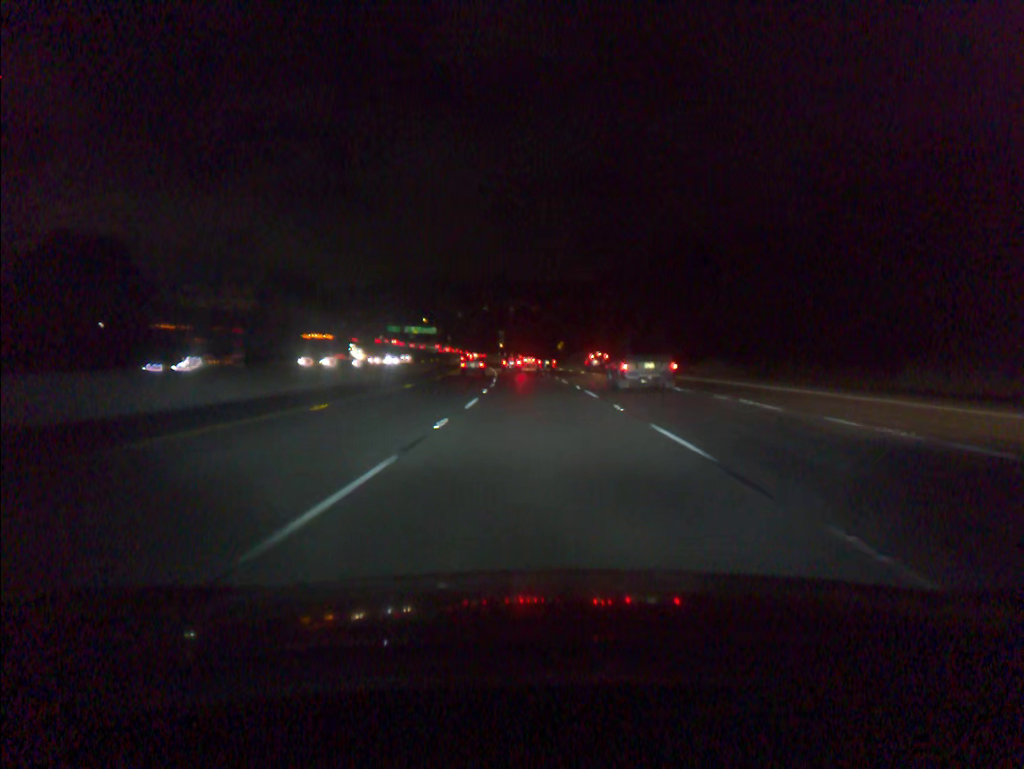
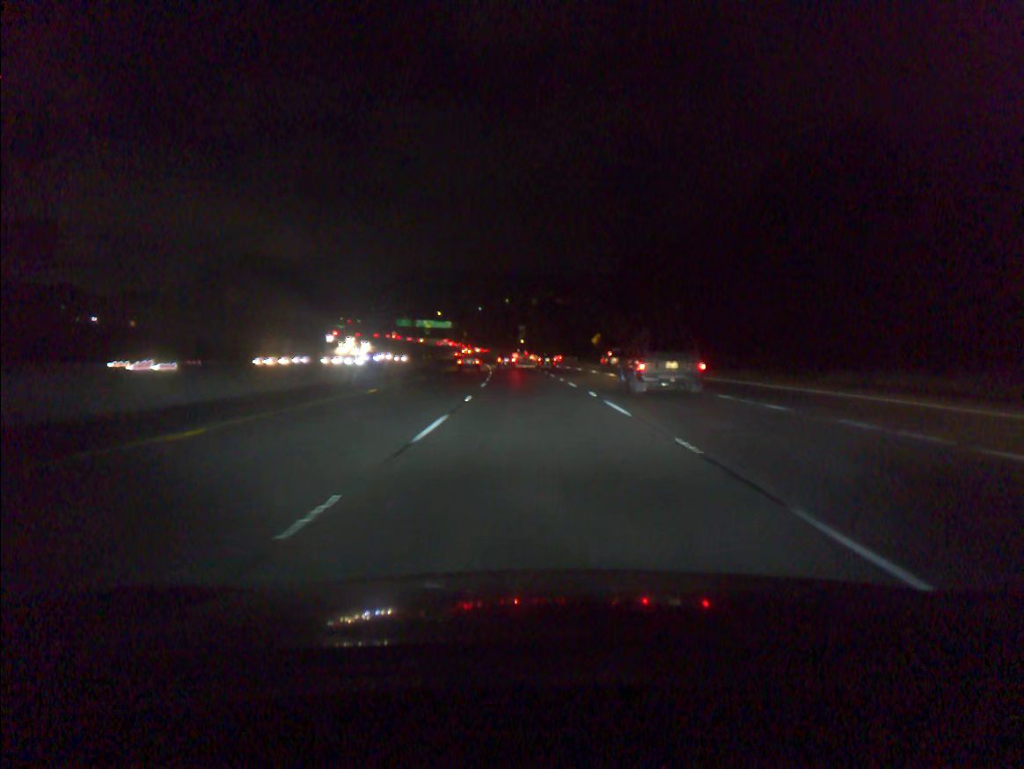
(-0.5, +36.5) m; -2°
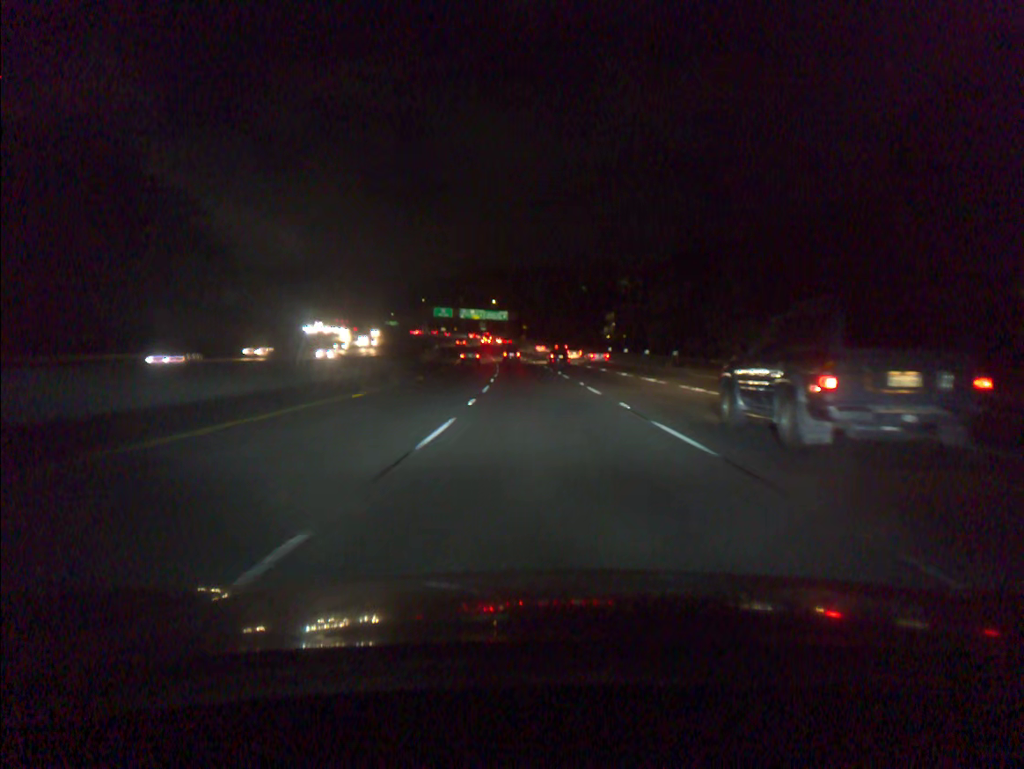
(-4.5, +91.3) m; -5°
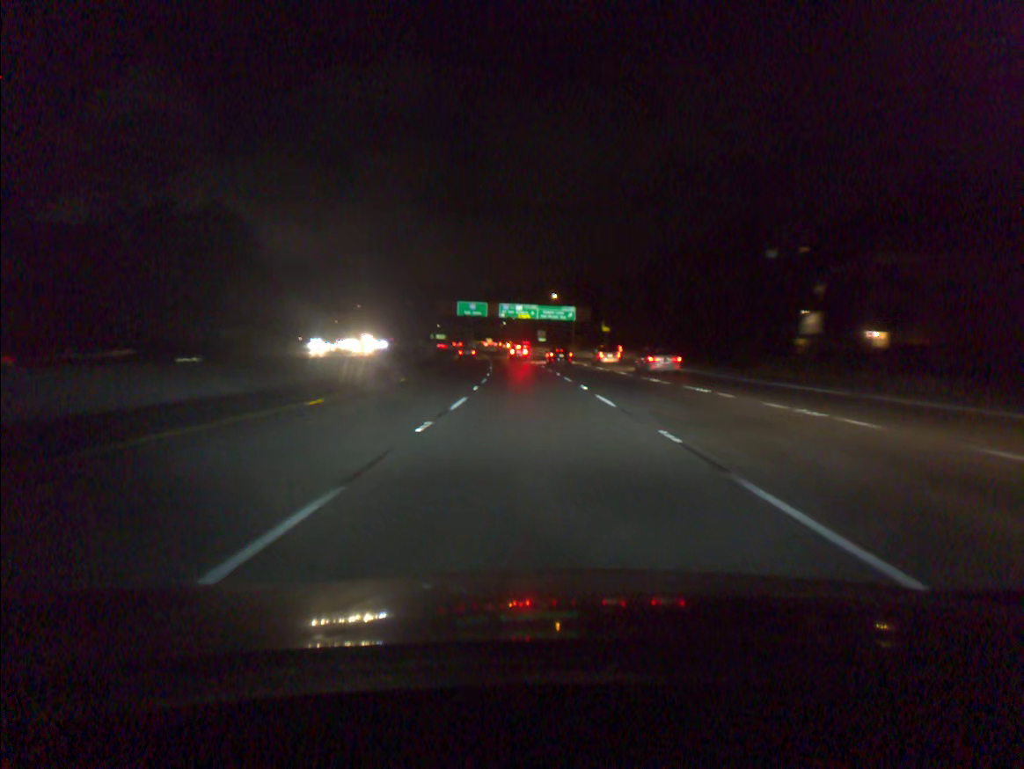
(-3.7, +91.3) m; -5°
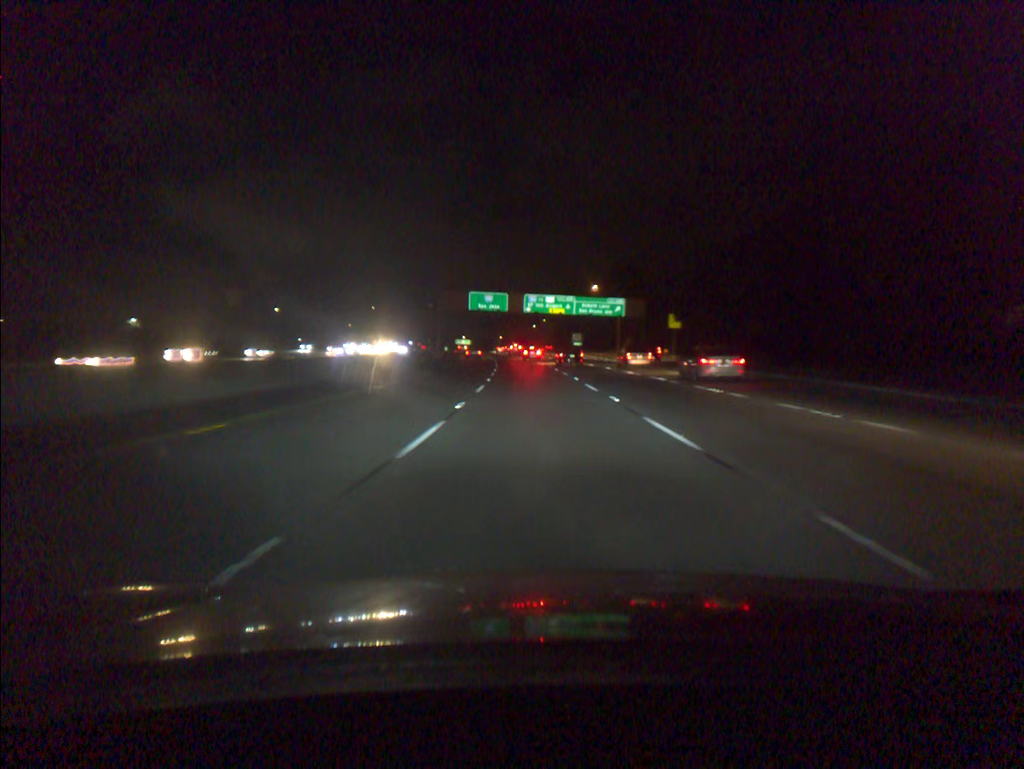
(-0.8, +36.3) m; -2°
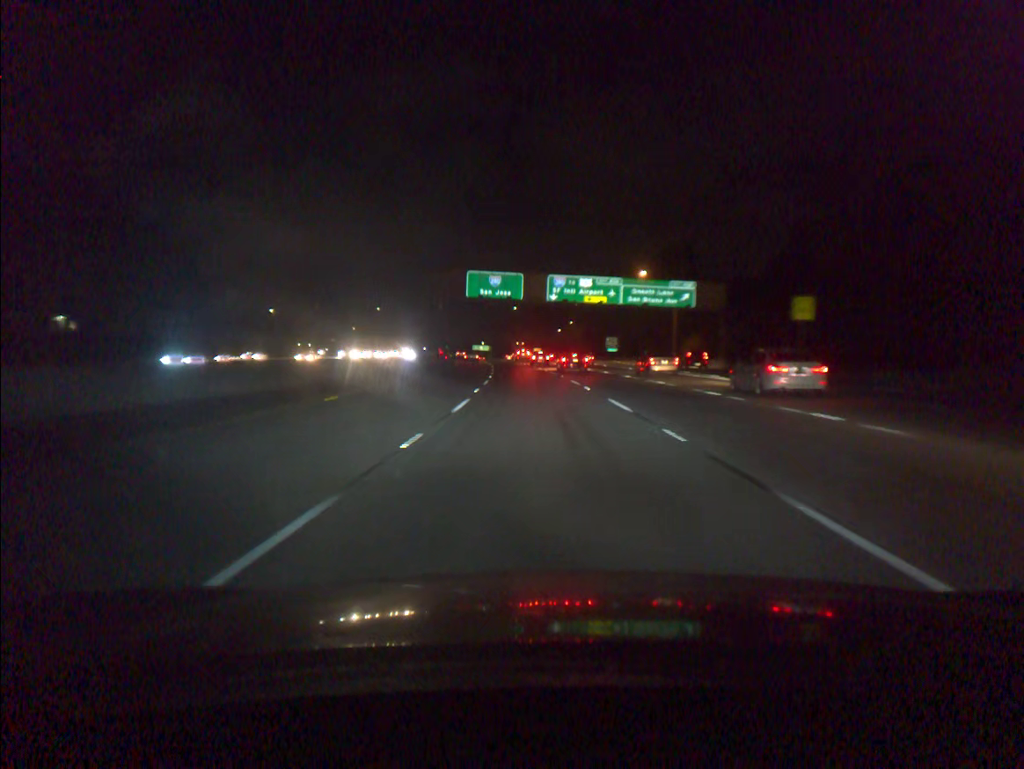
(-0.6, +35.9) m; -2°
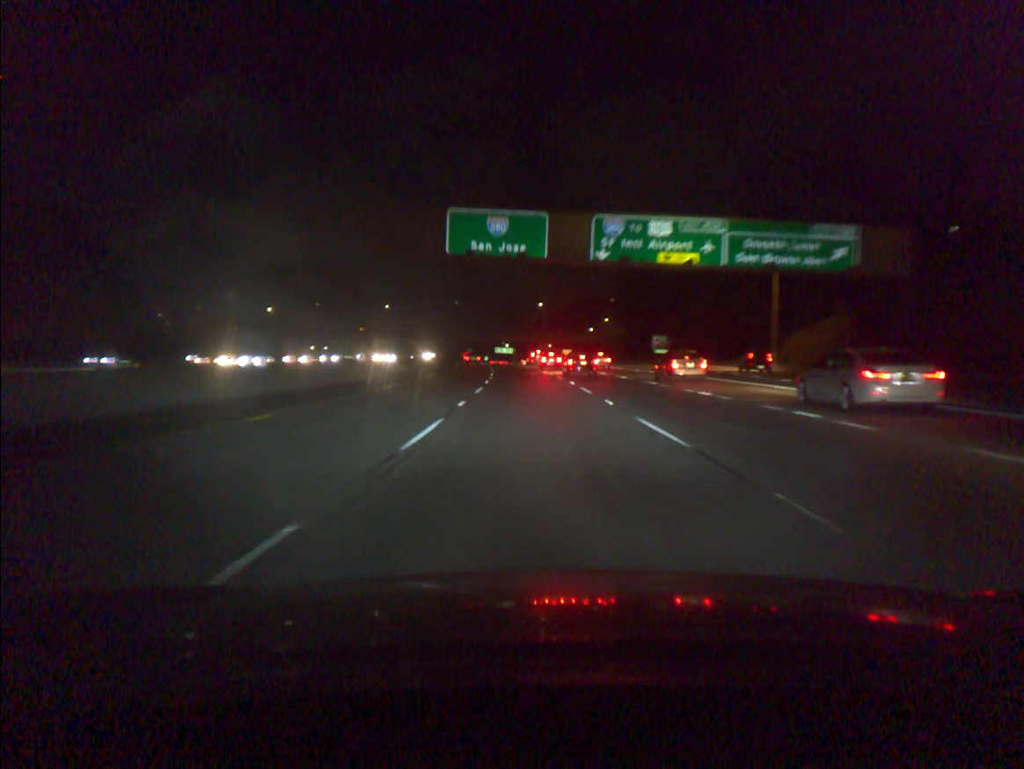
(-0.5, +34.7) m; -2°
